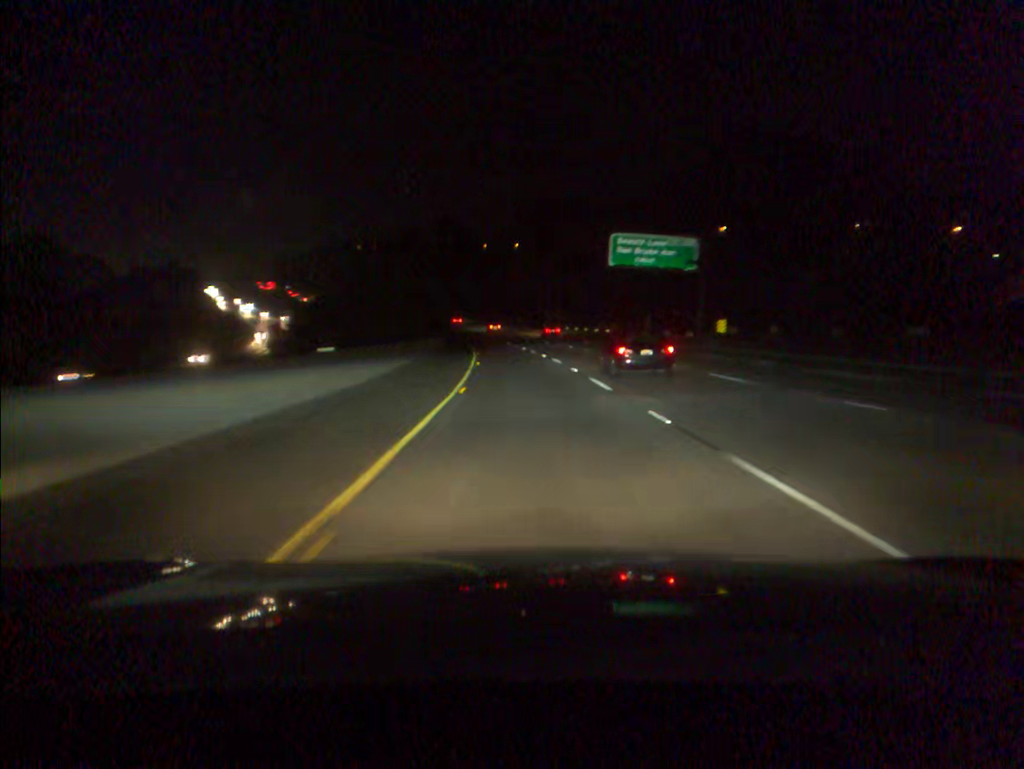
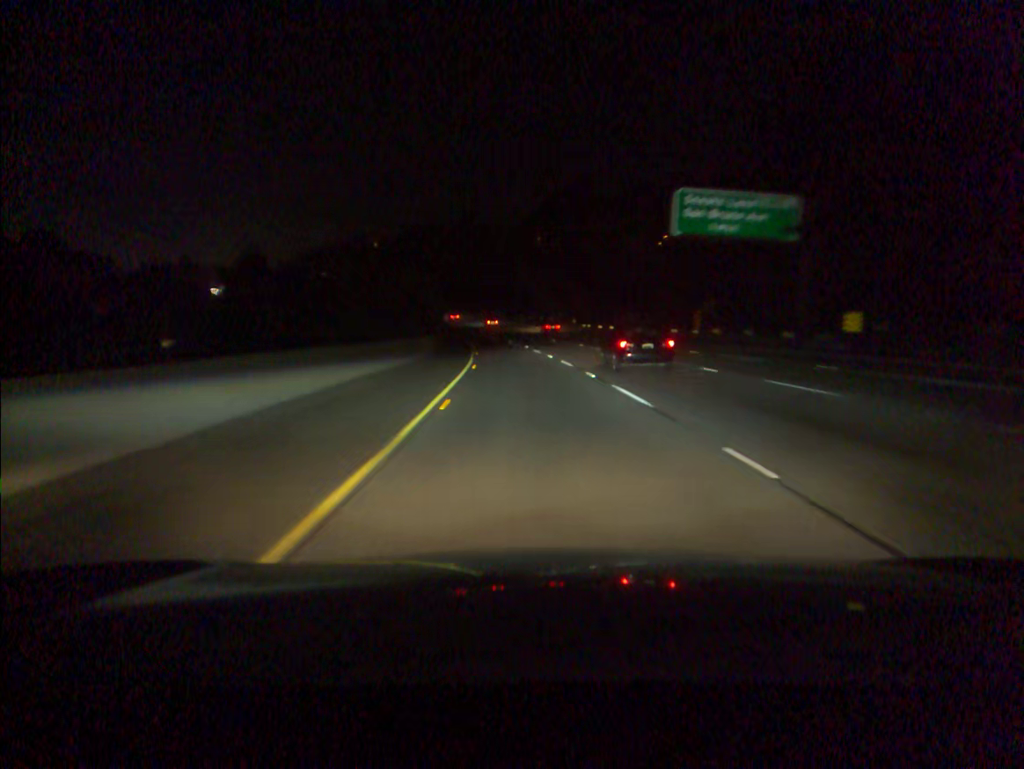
(-0.3, +19.7) m; -2°
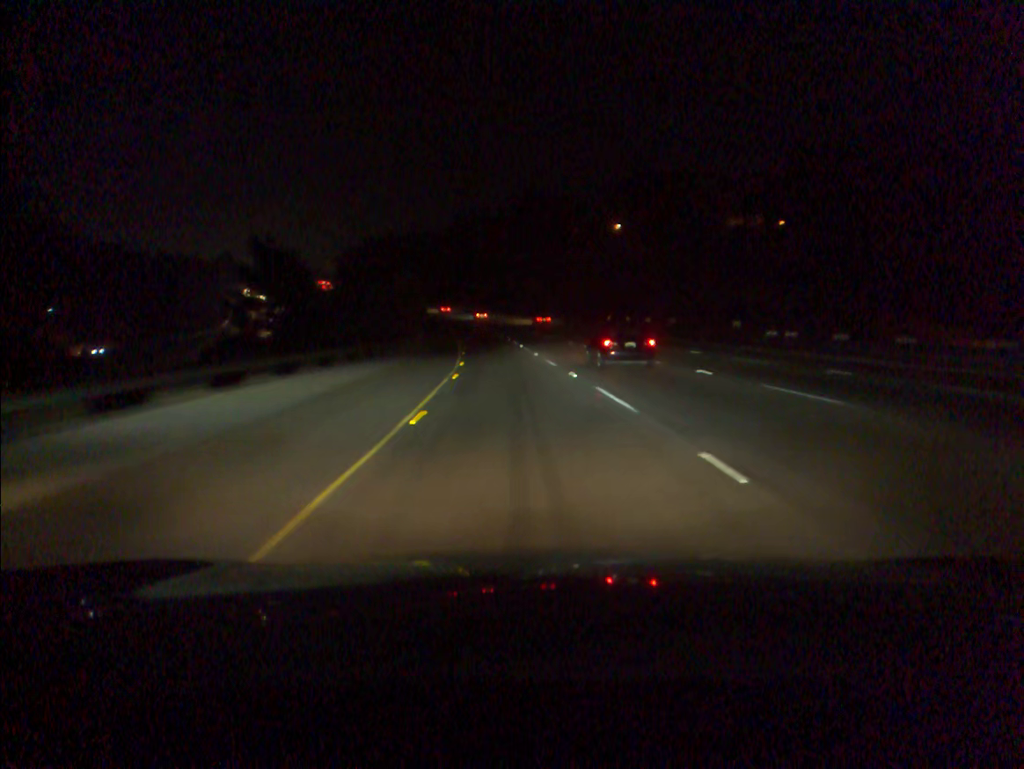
(-2.7, +59.1) m; -5°
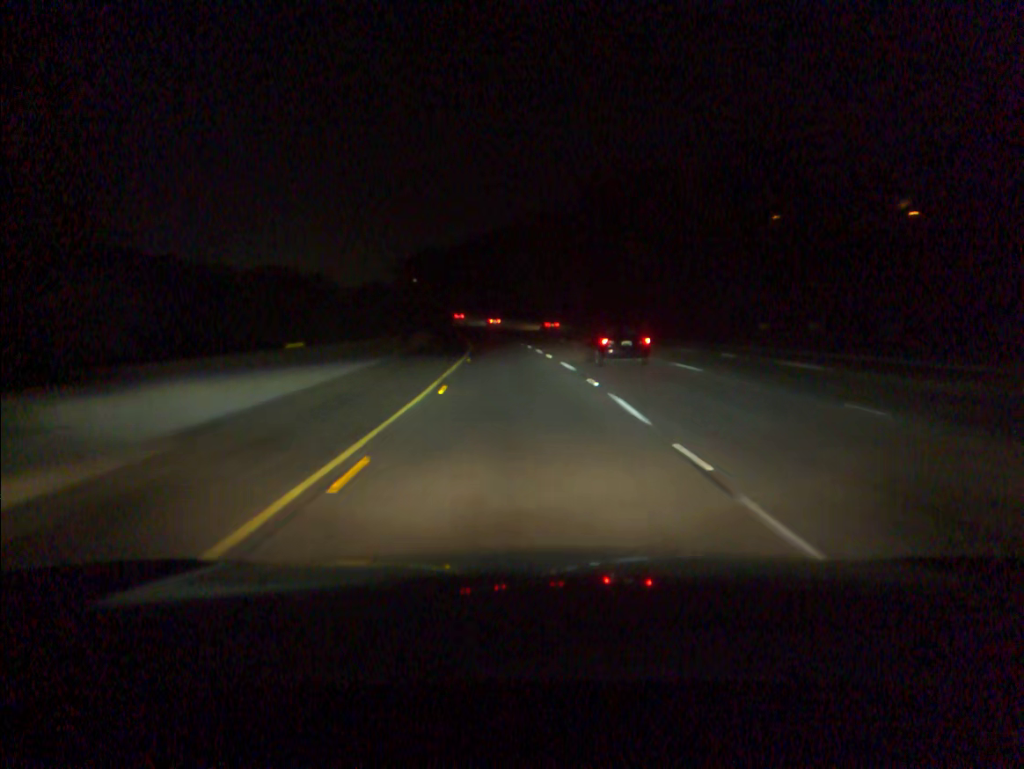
(-1.4, +39.4) m; -5°
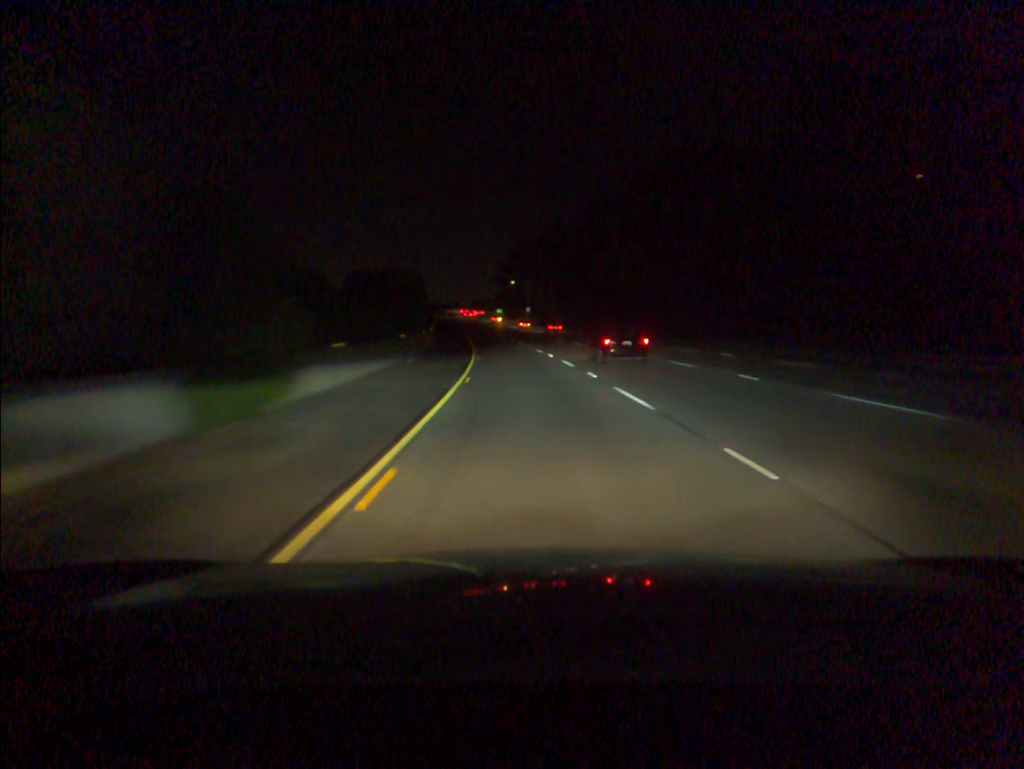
(-7.6, +98.2) m; -9°
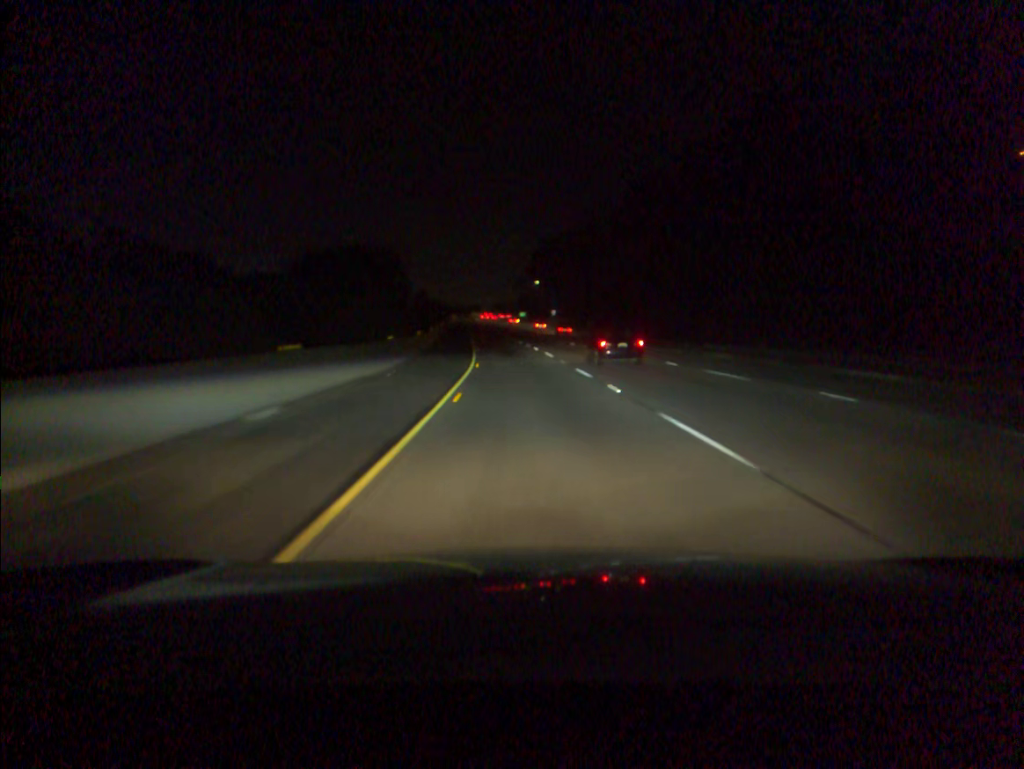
(-0.3, +19.7) m; -2°
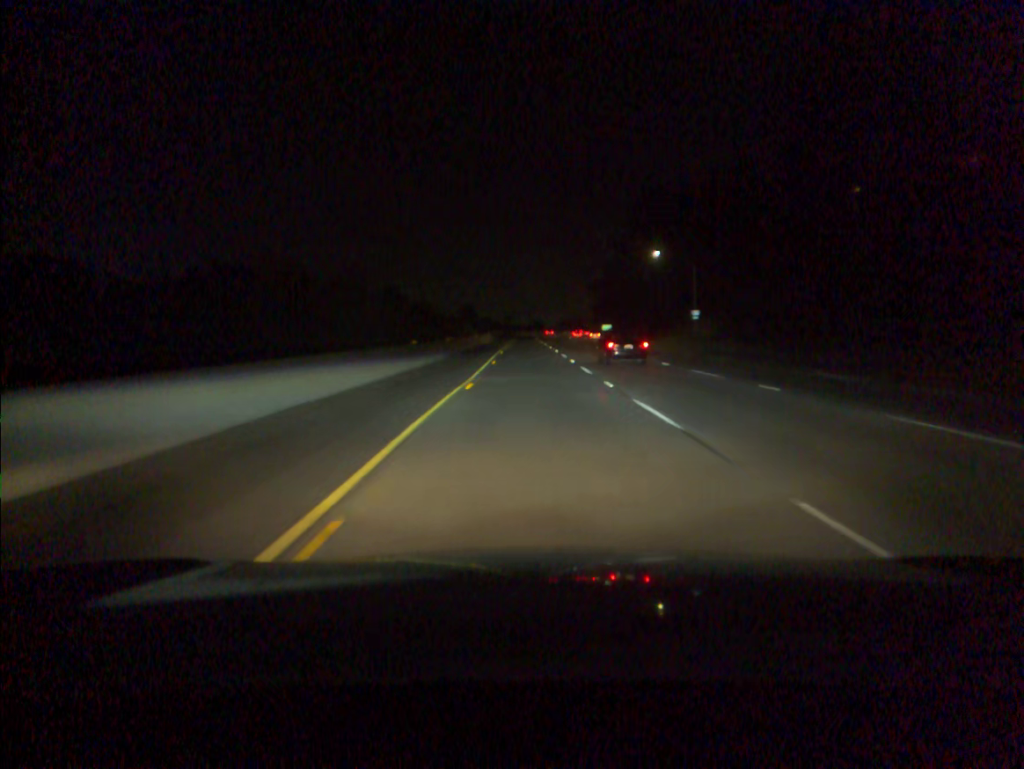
(-5.8, +98.5) m; -5°
